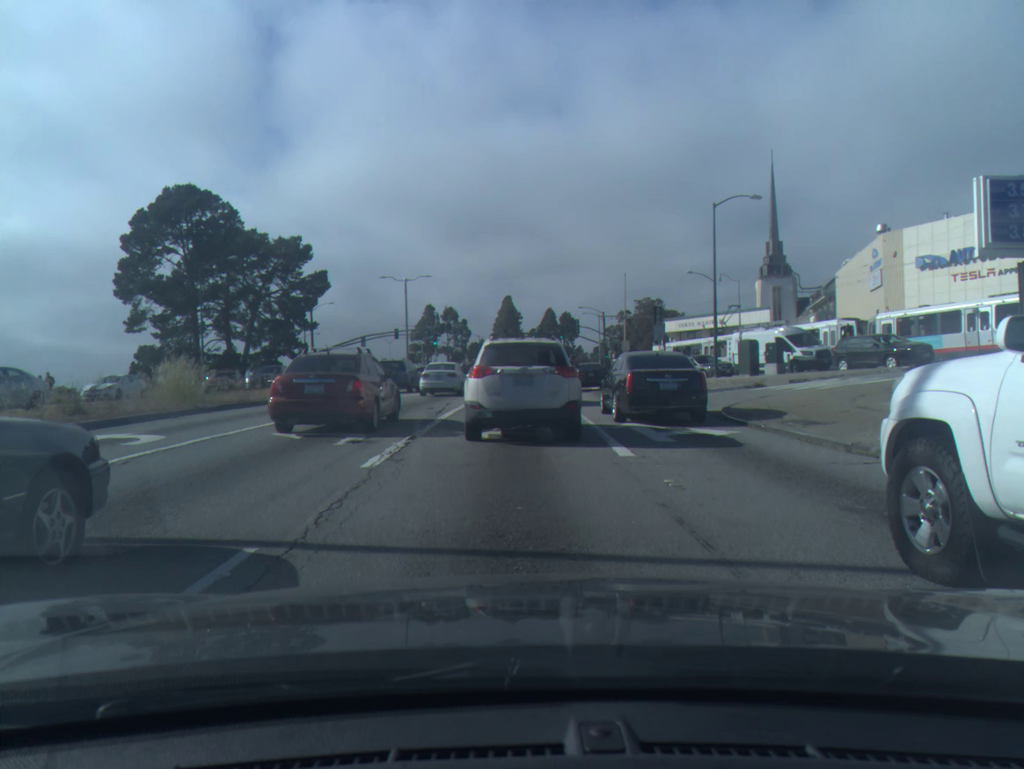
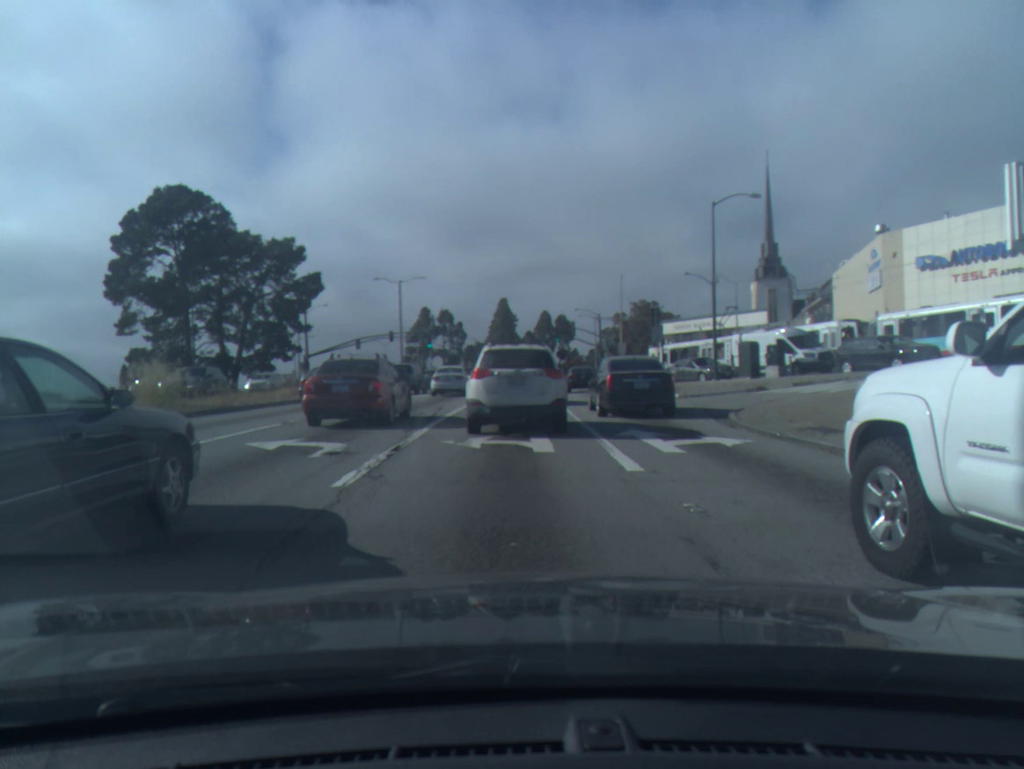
(0.0, +1.1) m; 0°
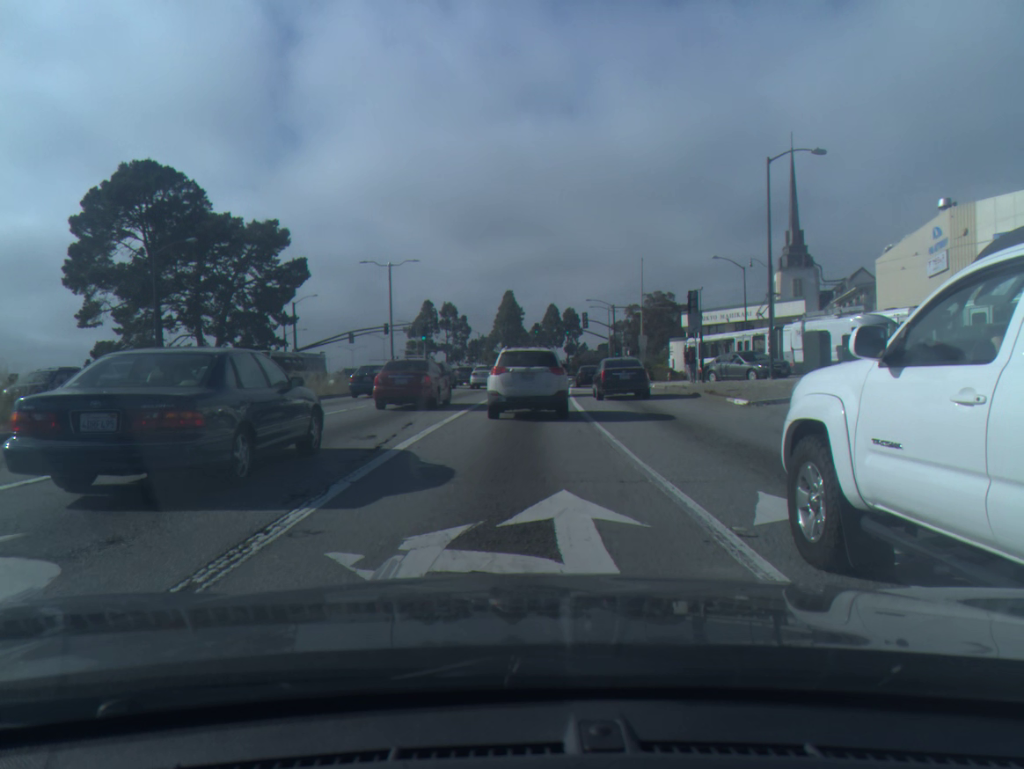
(-0.1, +7.5) m; -1°
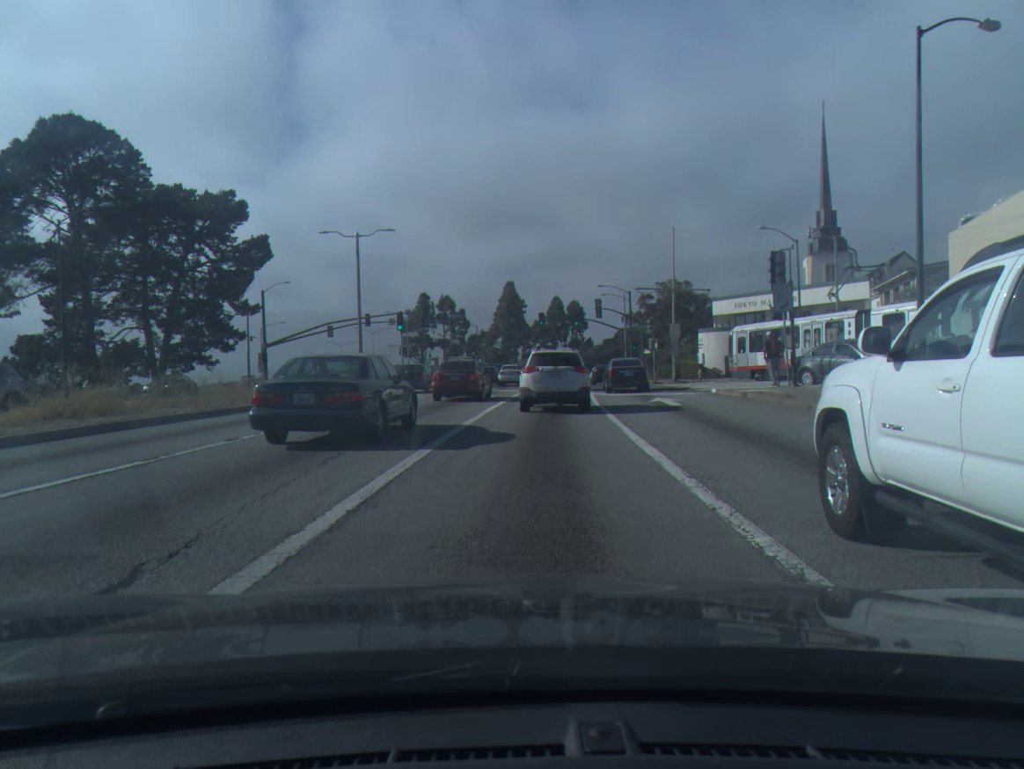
(0.0, +11.9) m; 0°
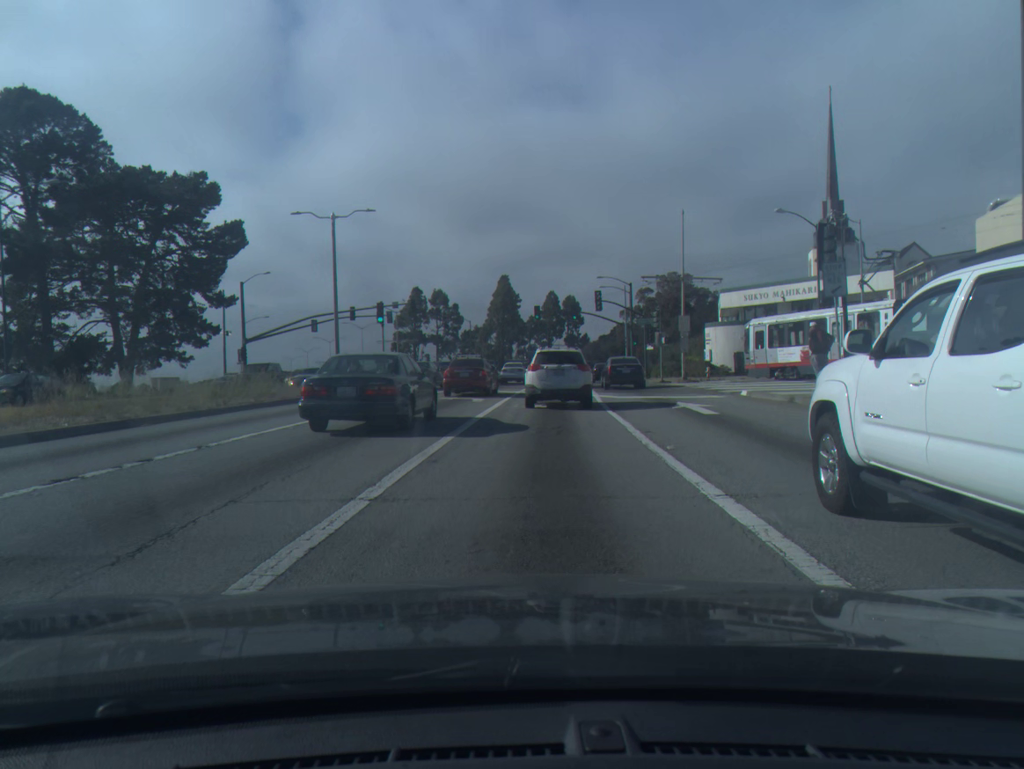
(0.0, +4.5) m; +1°
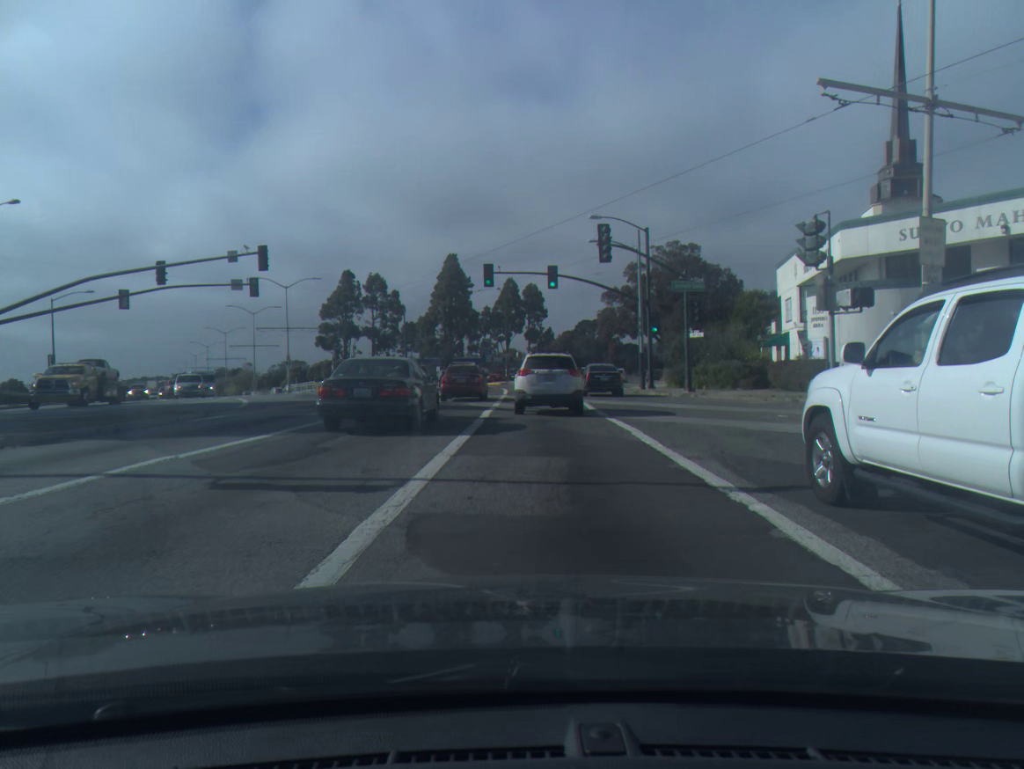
(+0.8, +31.7) m; +3°
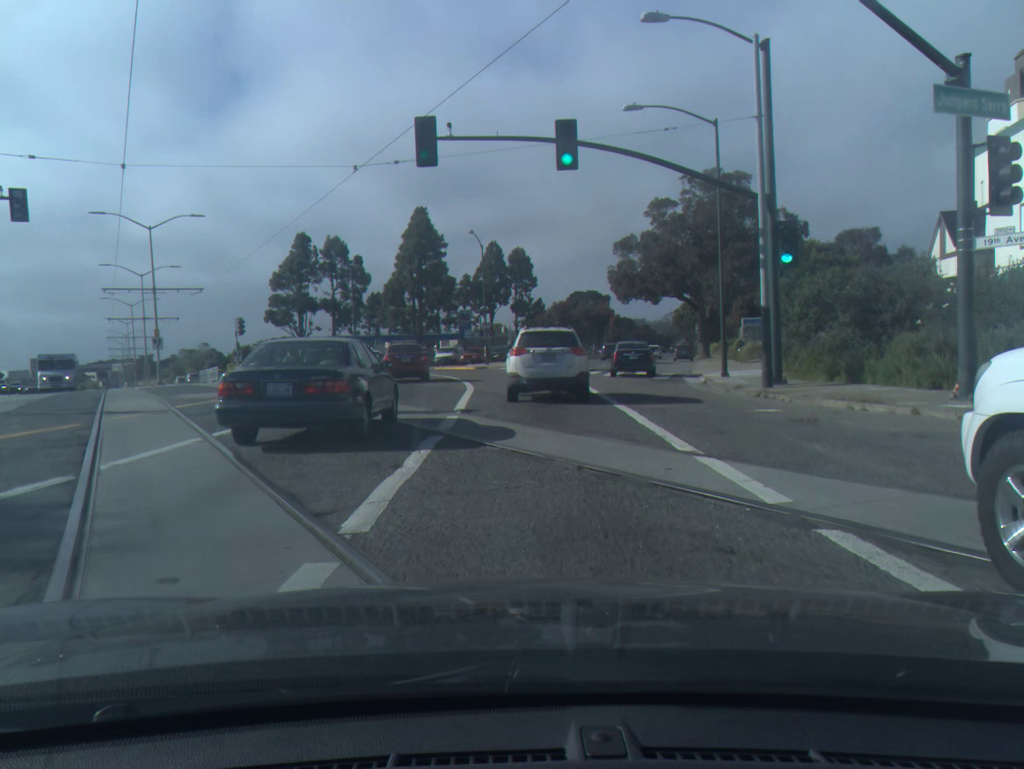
(+0.1, +24.2) m; 0°
